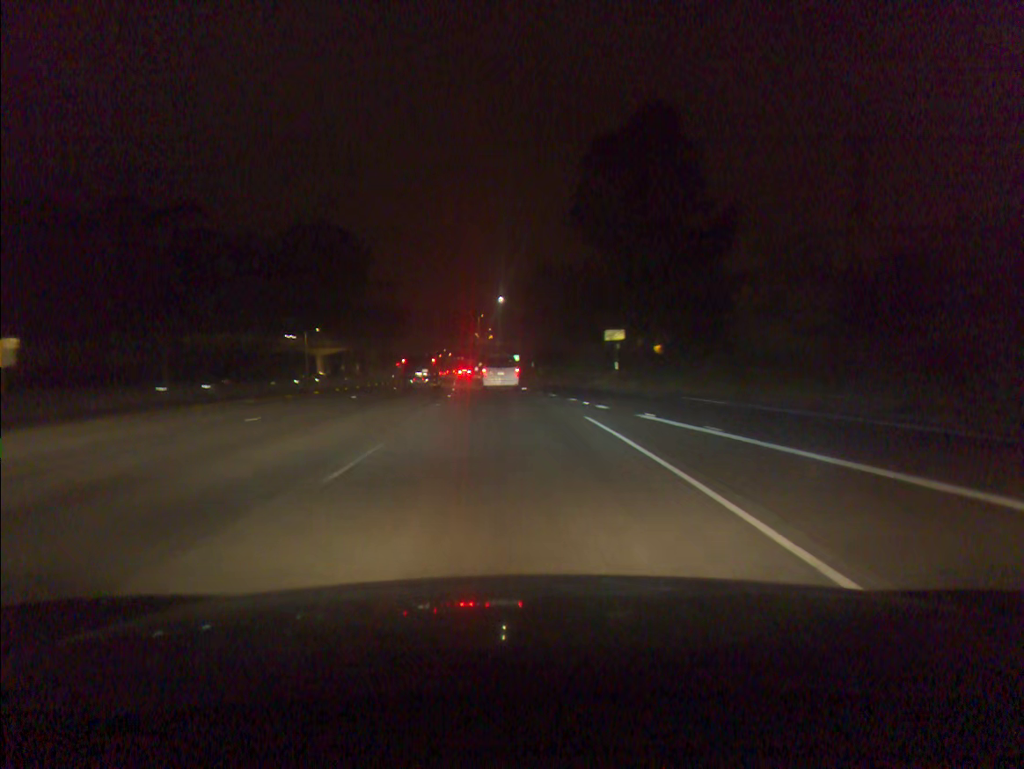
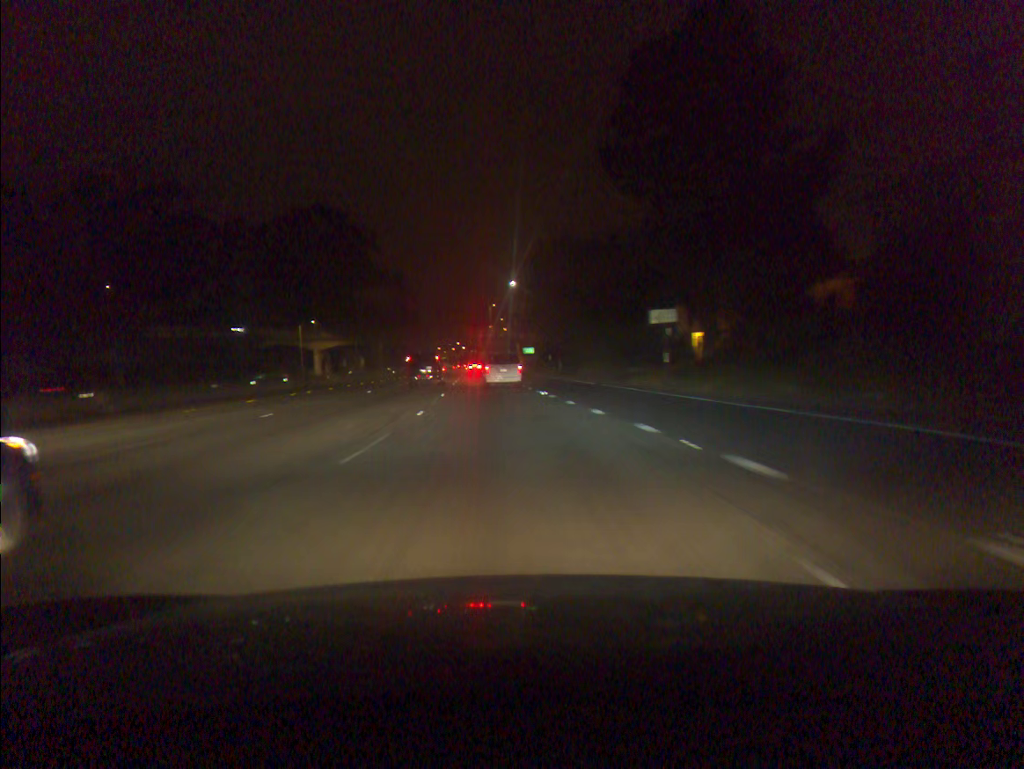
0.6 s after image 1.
(-0.1, +12.9) m; -1°
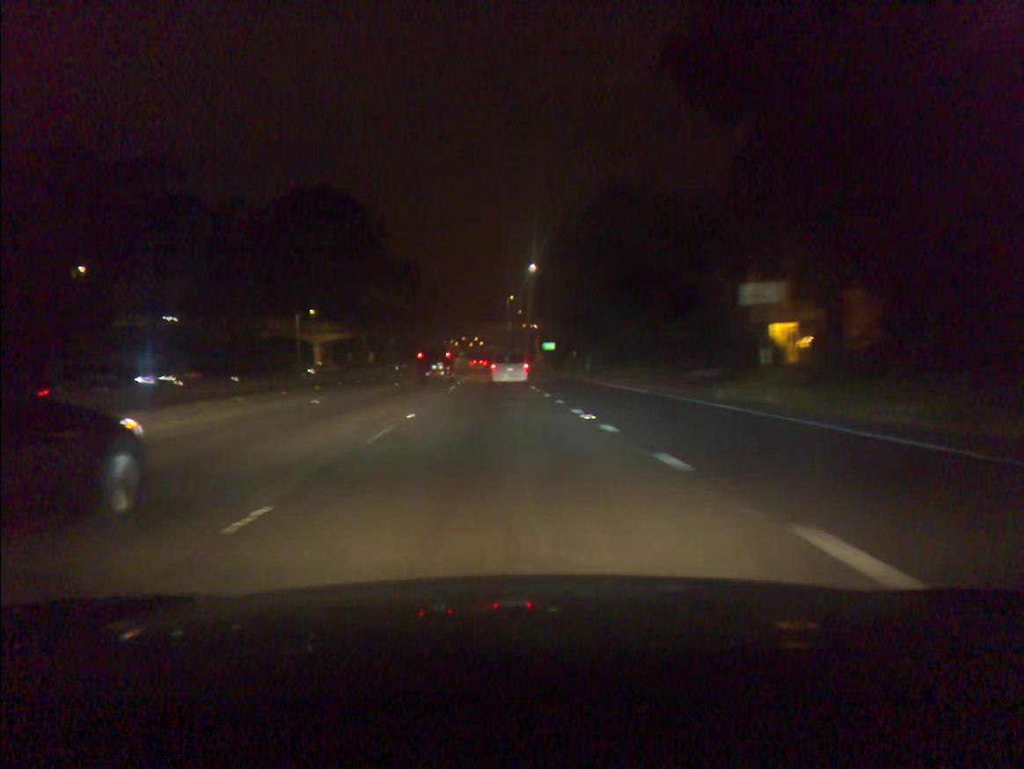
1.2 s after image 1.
(-0.2, +12.9) m; -1°
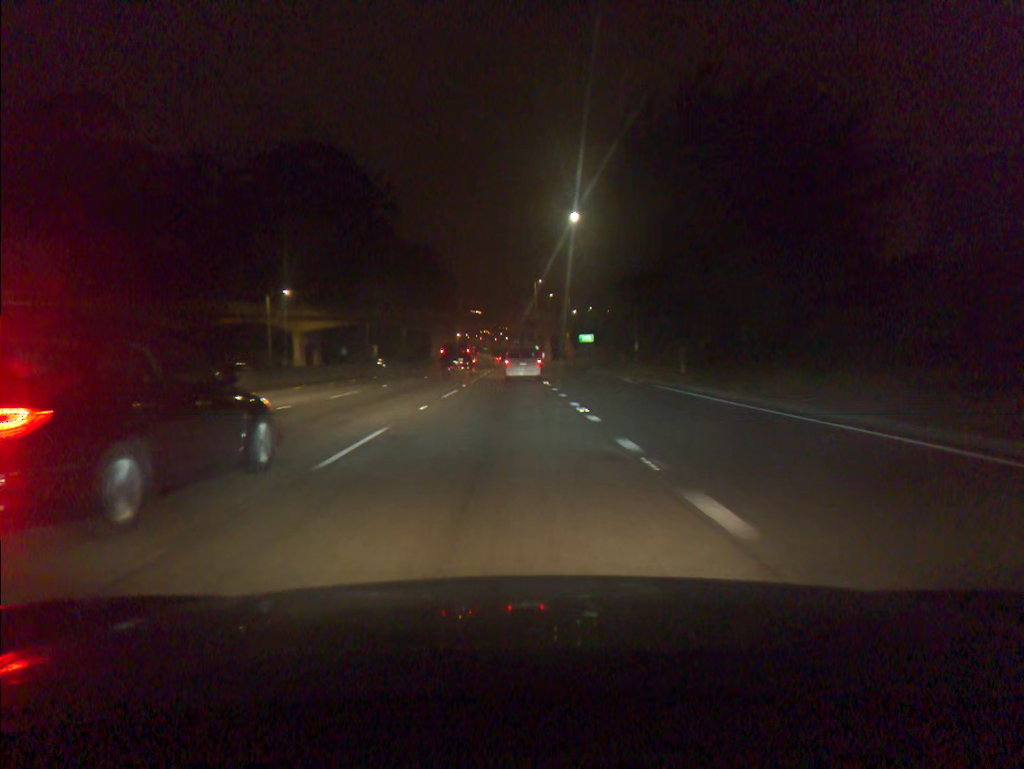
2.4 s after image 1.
(-0.5, +25.6) m; -2°
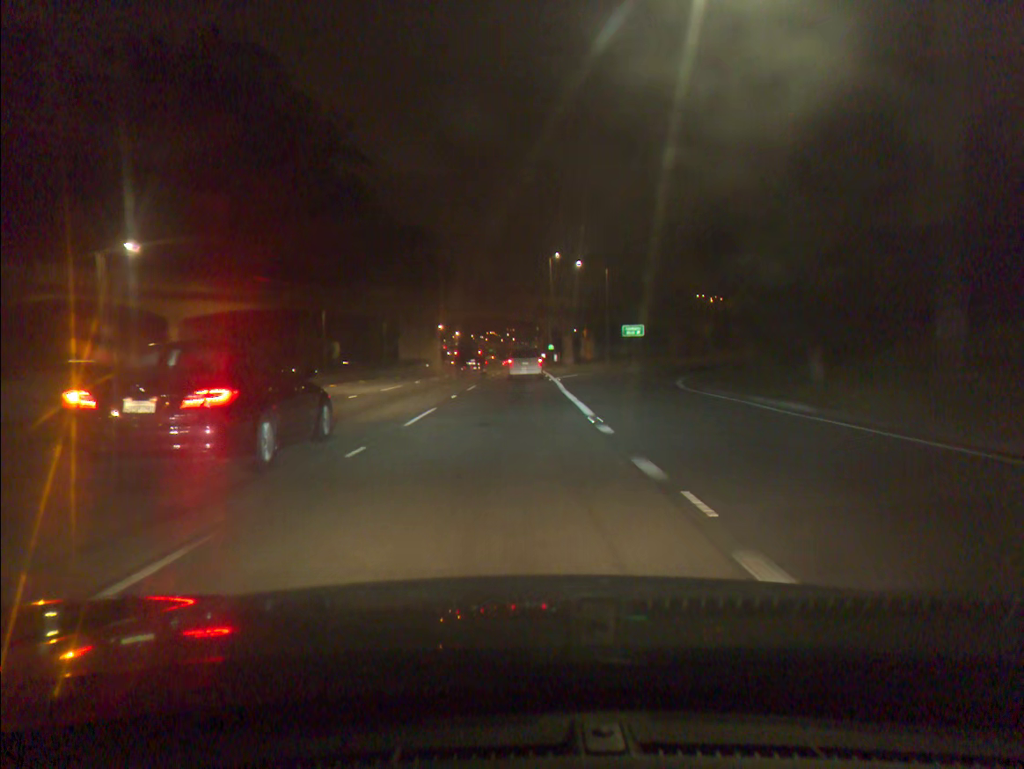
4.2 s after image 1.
(-0.3, +38.2) m; -1°
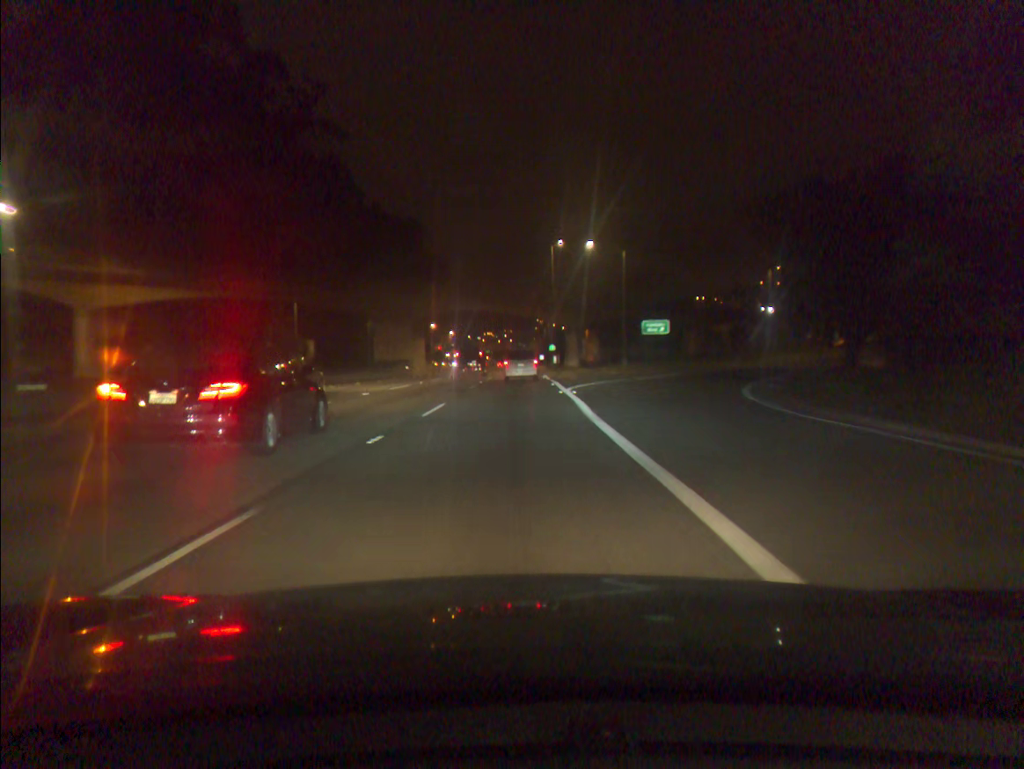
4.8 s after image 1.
(0.0, +12.7) m; 0°
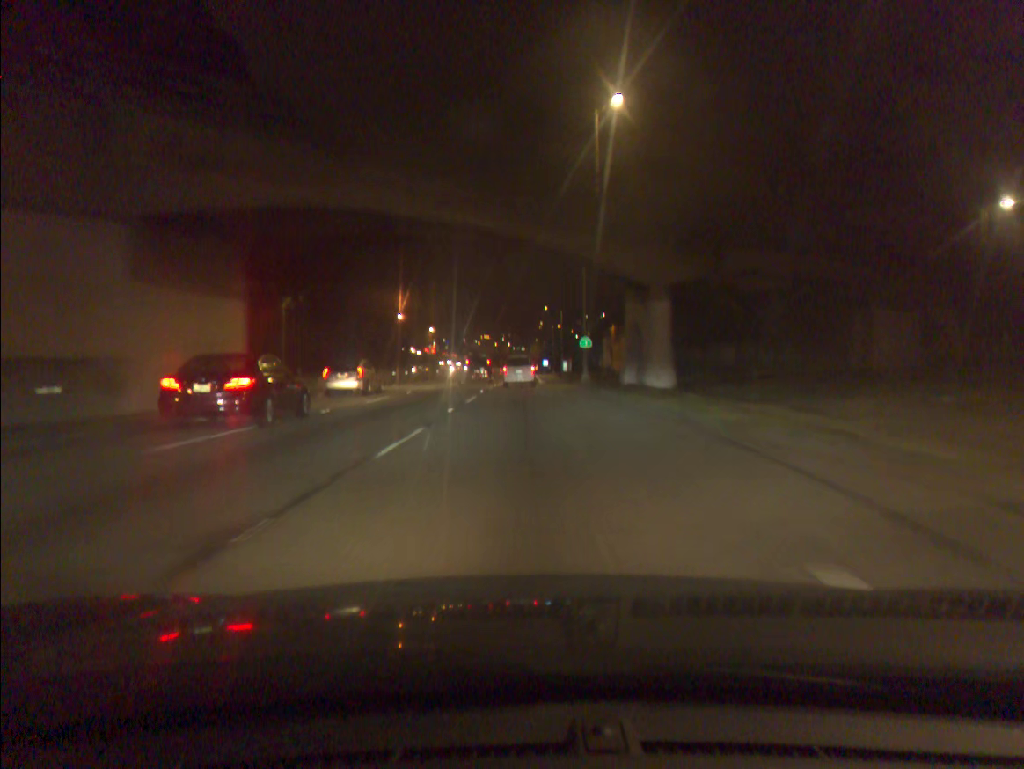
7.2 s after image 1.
(0.0, +50.9) m; 0°
